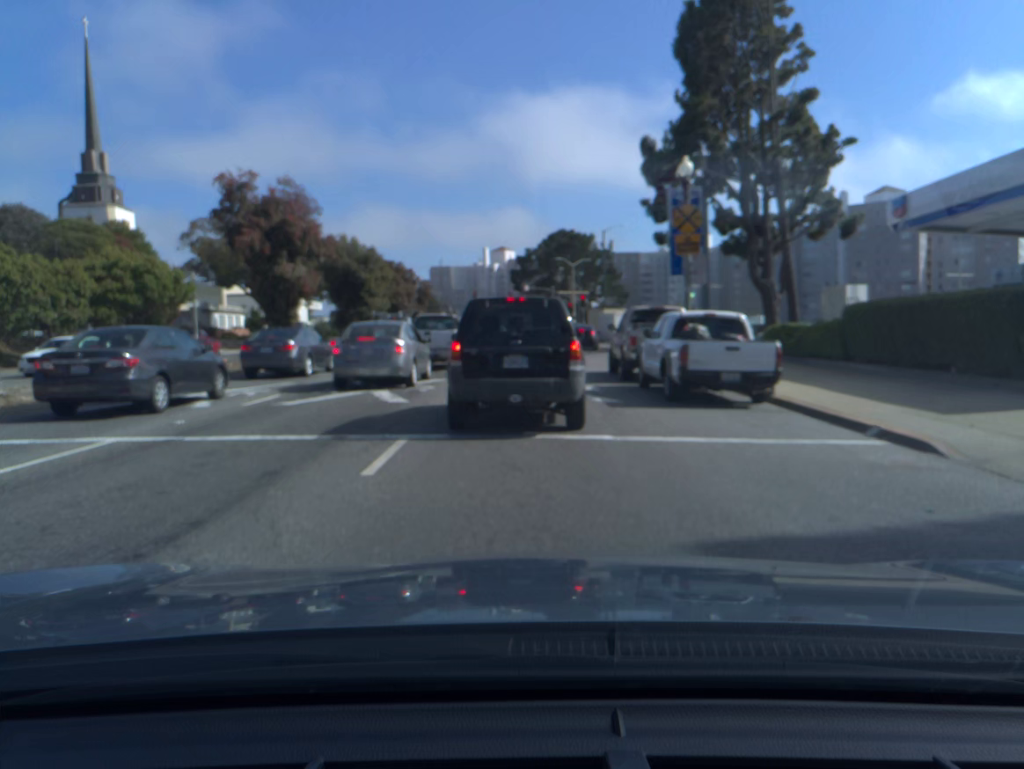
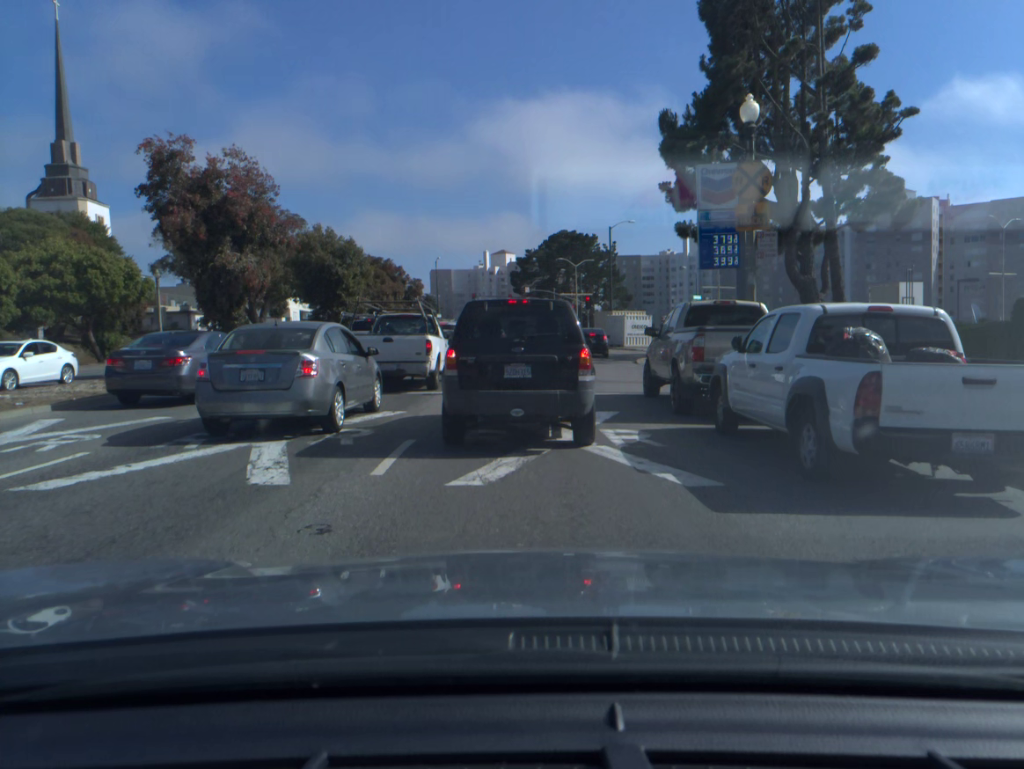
(0.0, +7.6) m; 0°
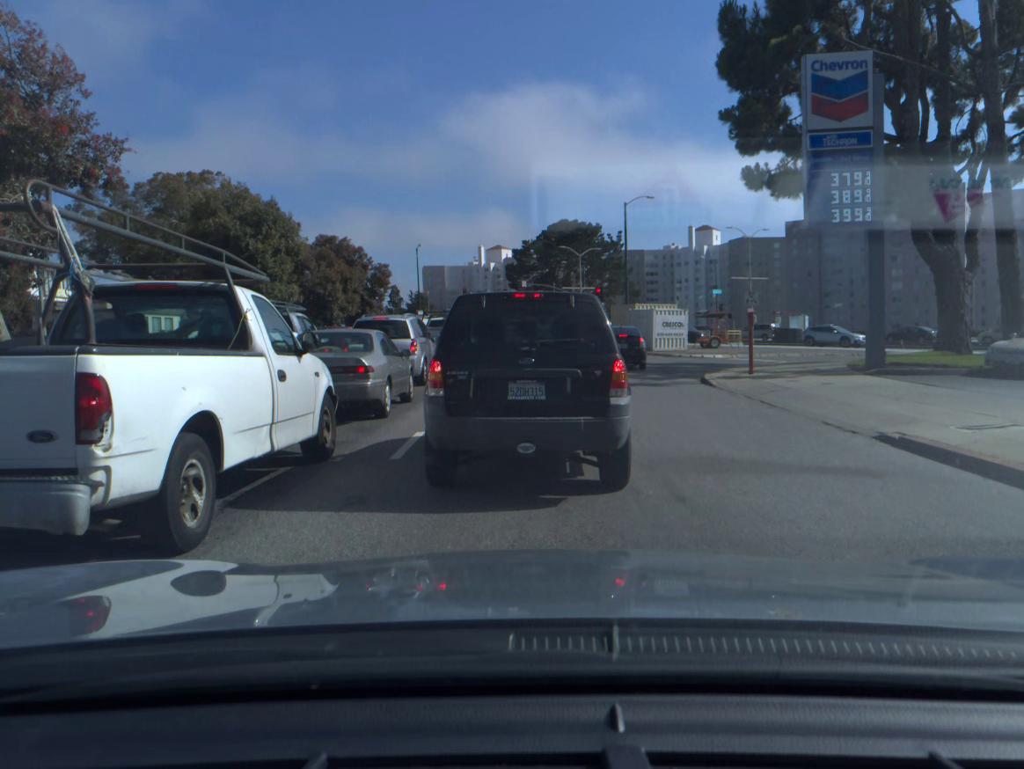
(0.0, +13.4) m; +1°
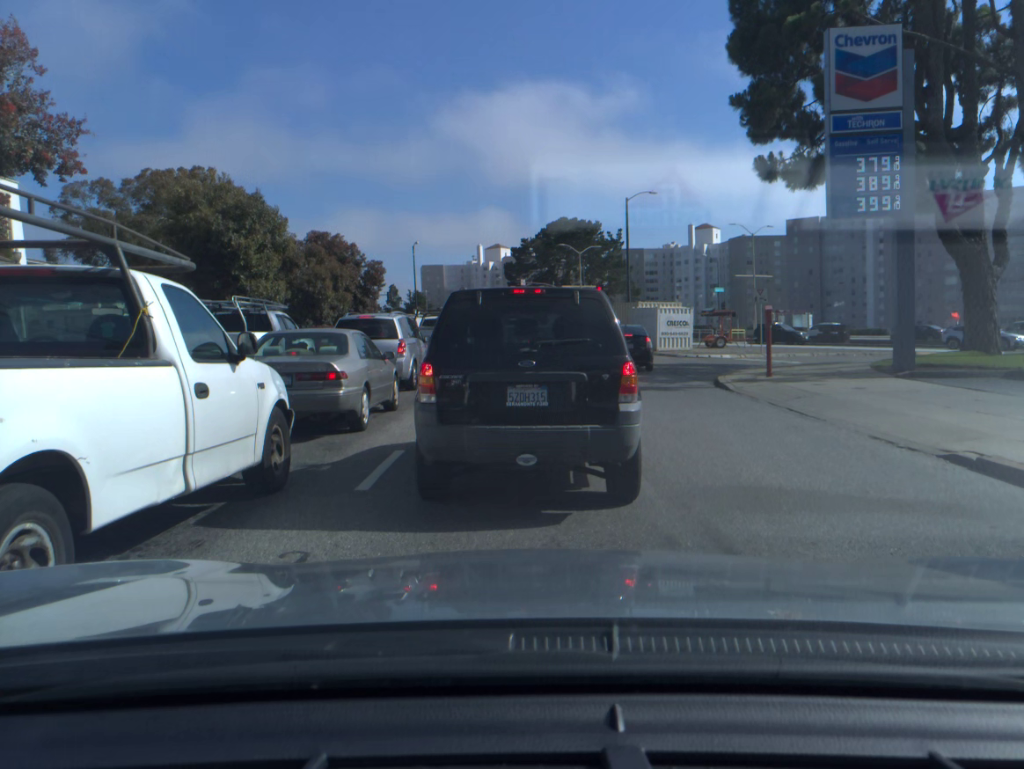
(0.0, +1.7) m; 0°
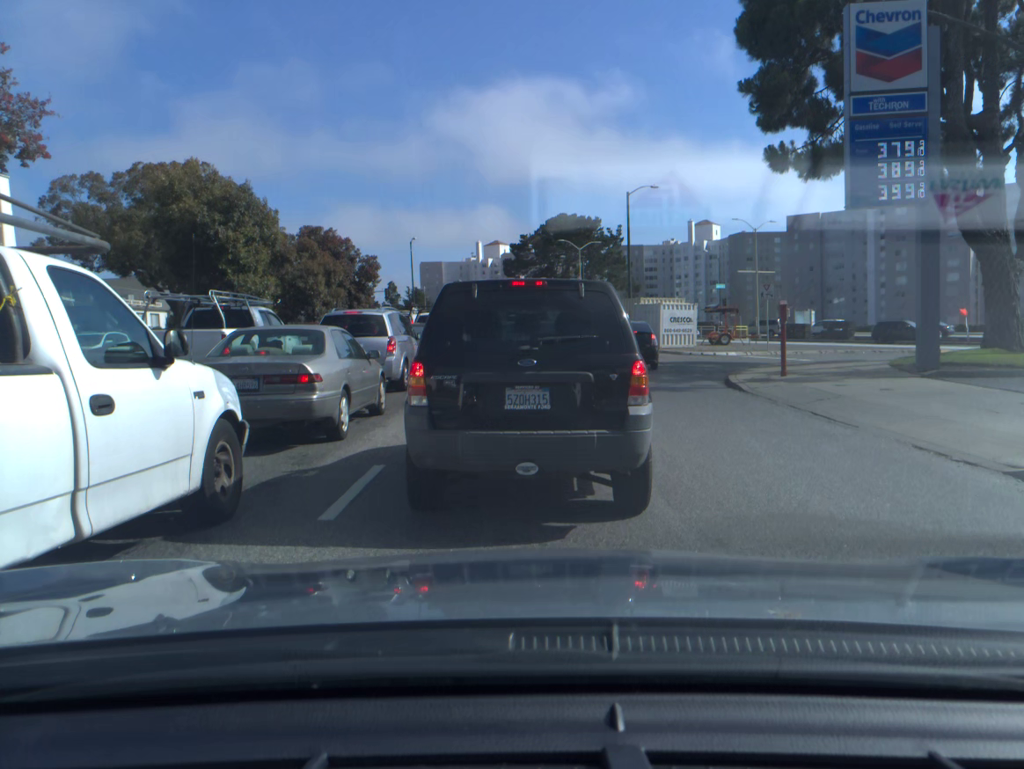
(0.0, +1.2) m; -1°
